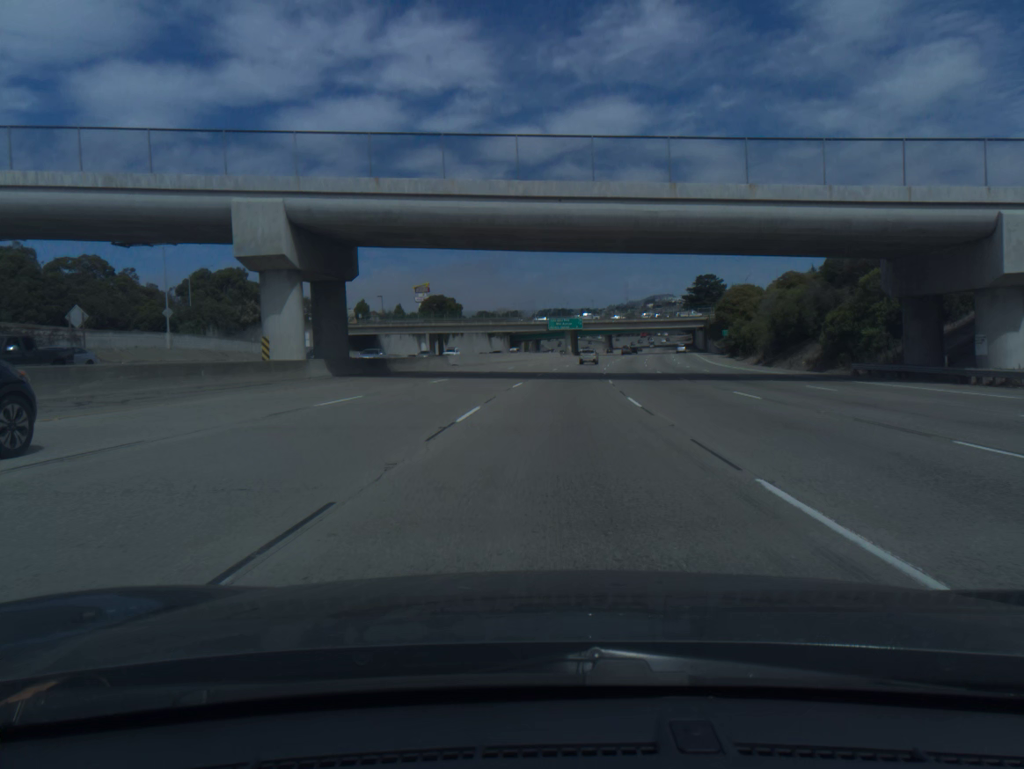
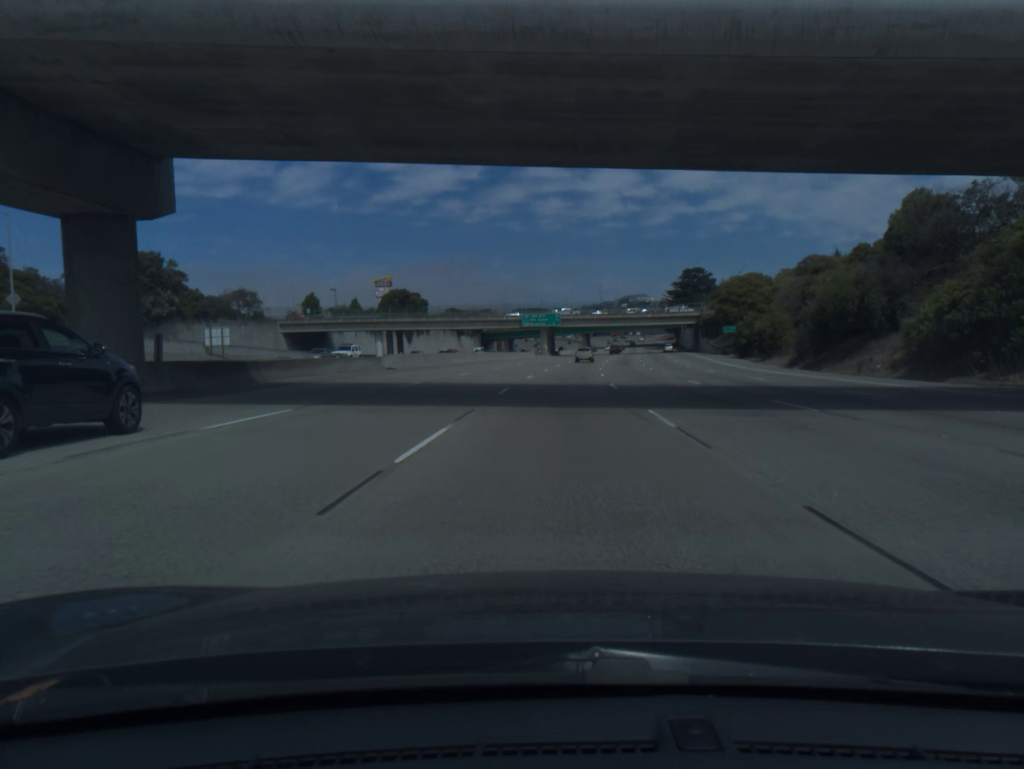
(+0.3, +19.7) m; +2°
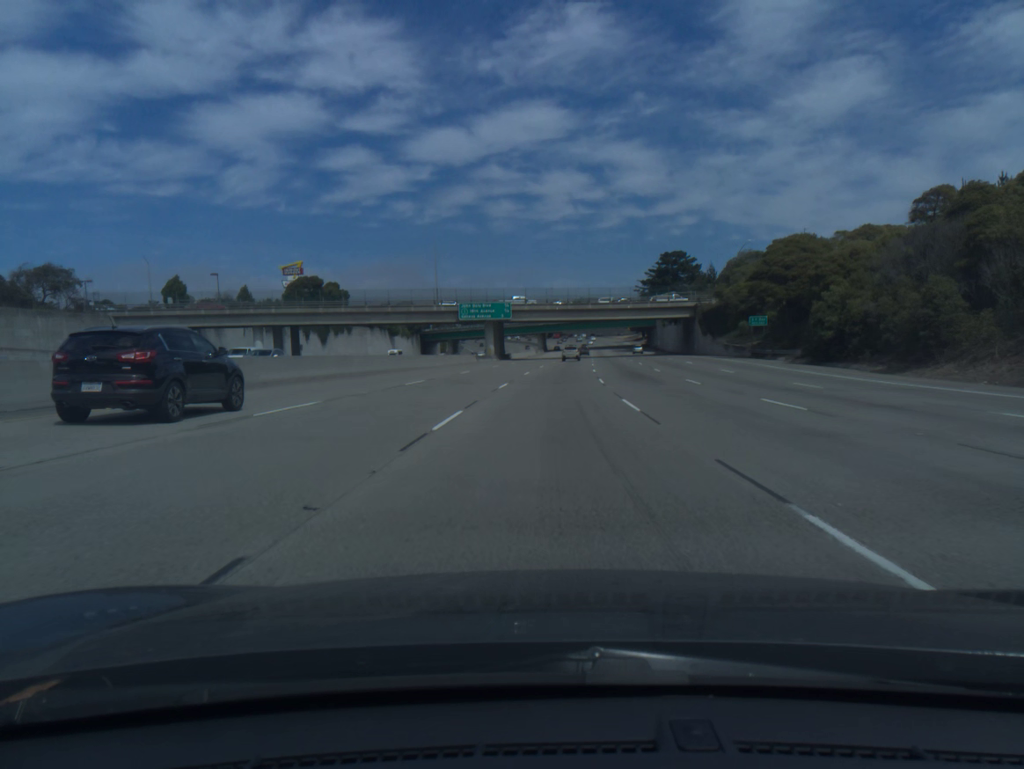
(+1.3, +39.3) m; +4°
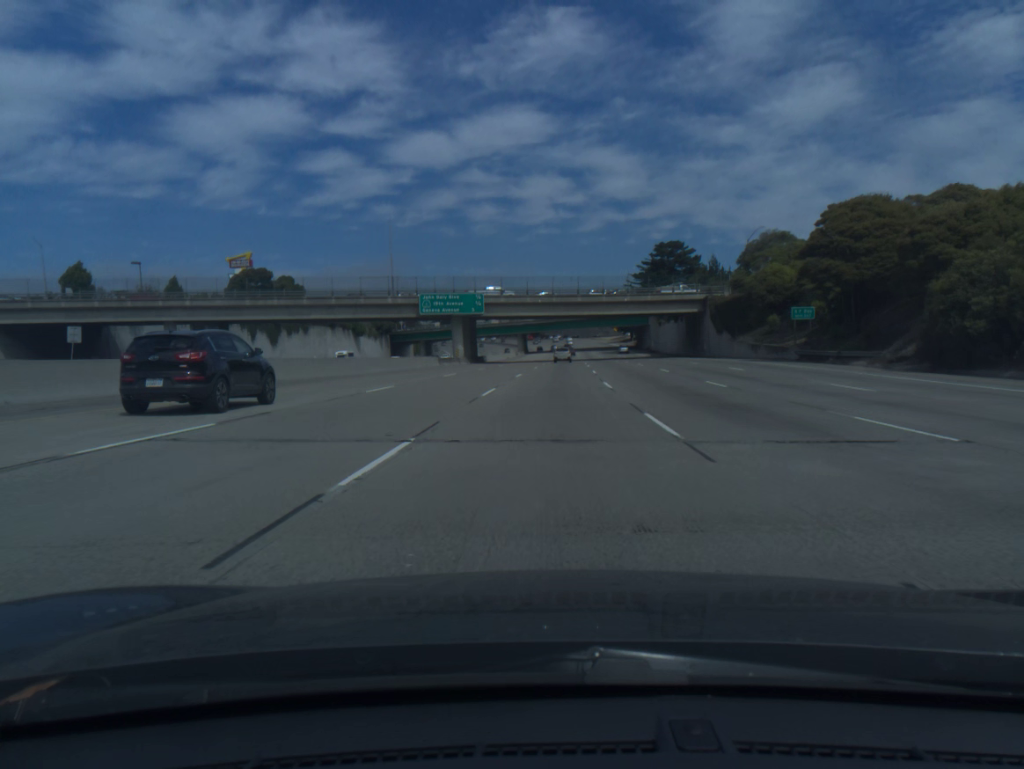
(+0.2, +19.7) m; +1°
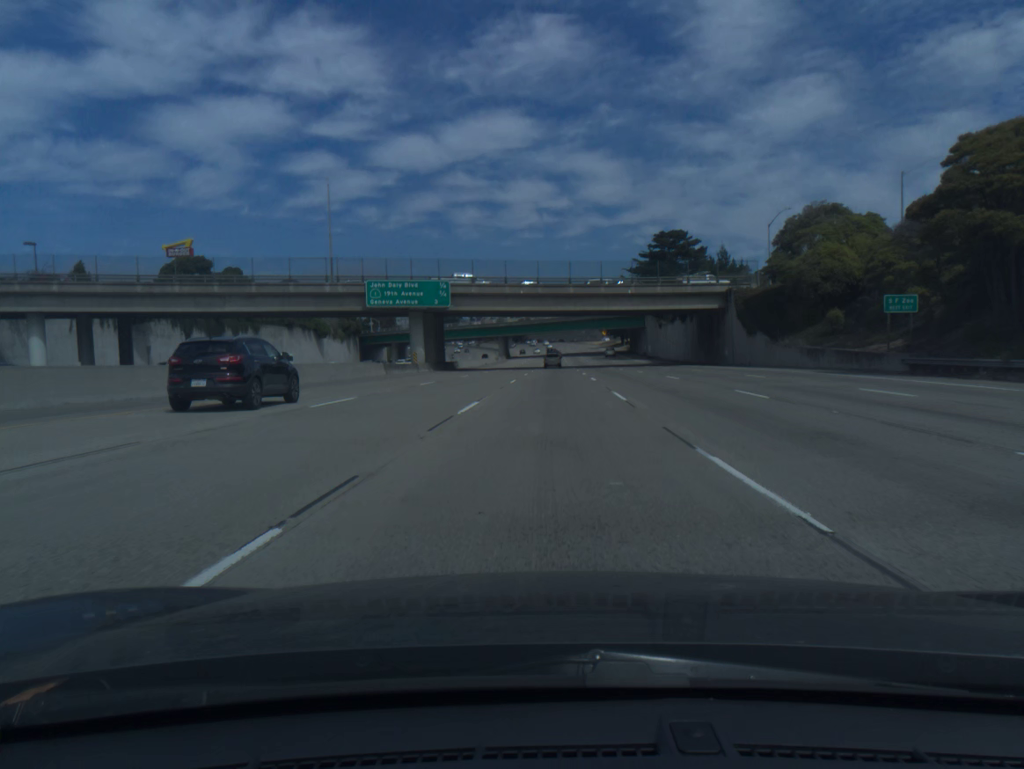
(+0.2, +19.6) m; +1°
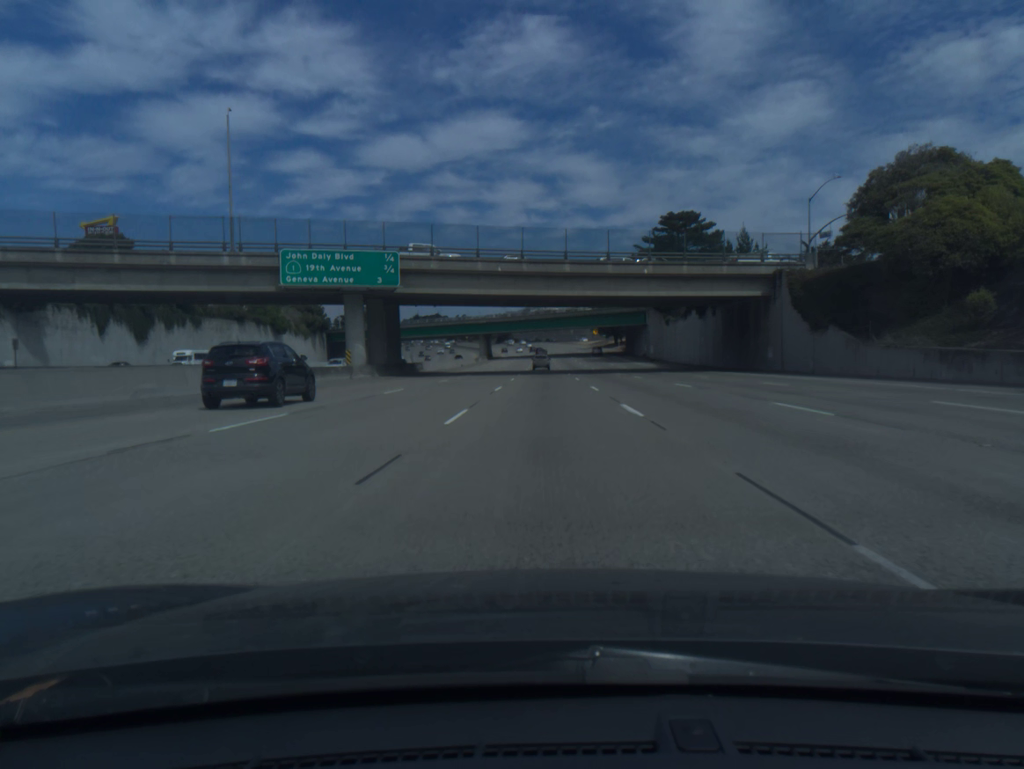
(+0.2, +19.6) m; +1°
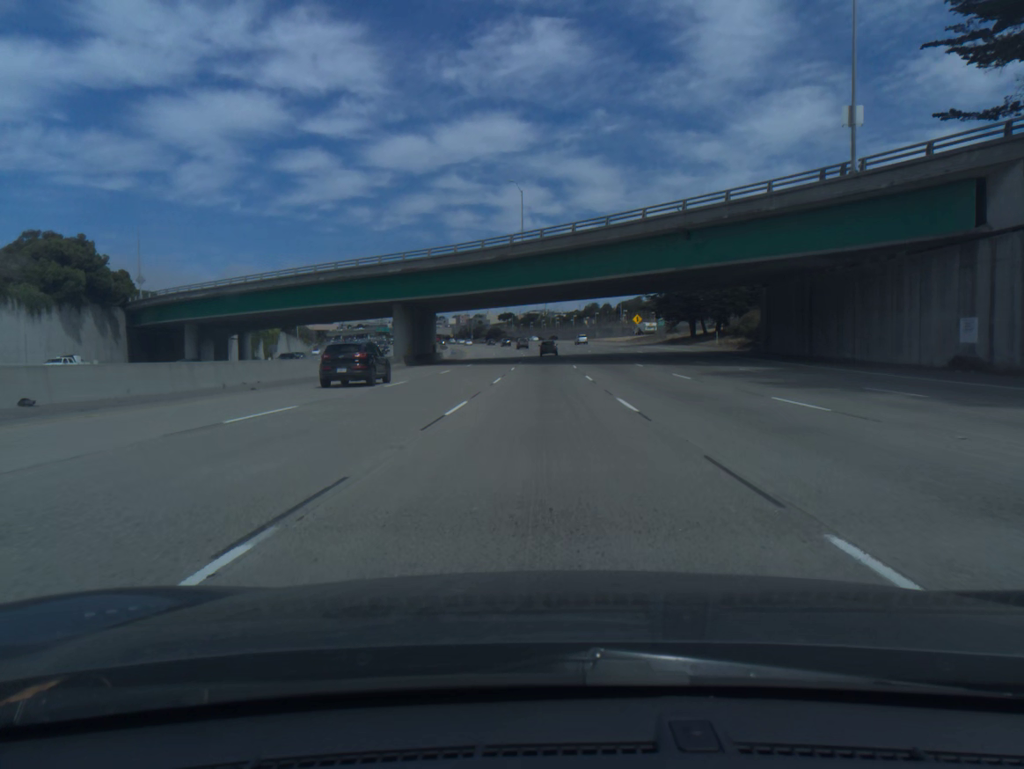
(+0.6, +98.2) m; 0°
